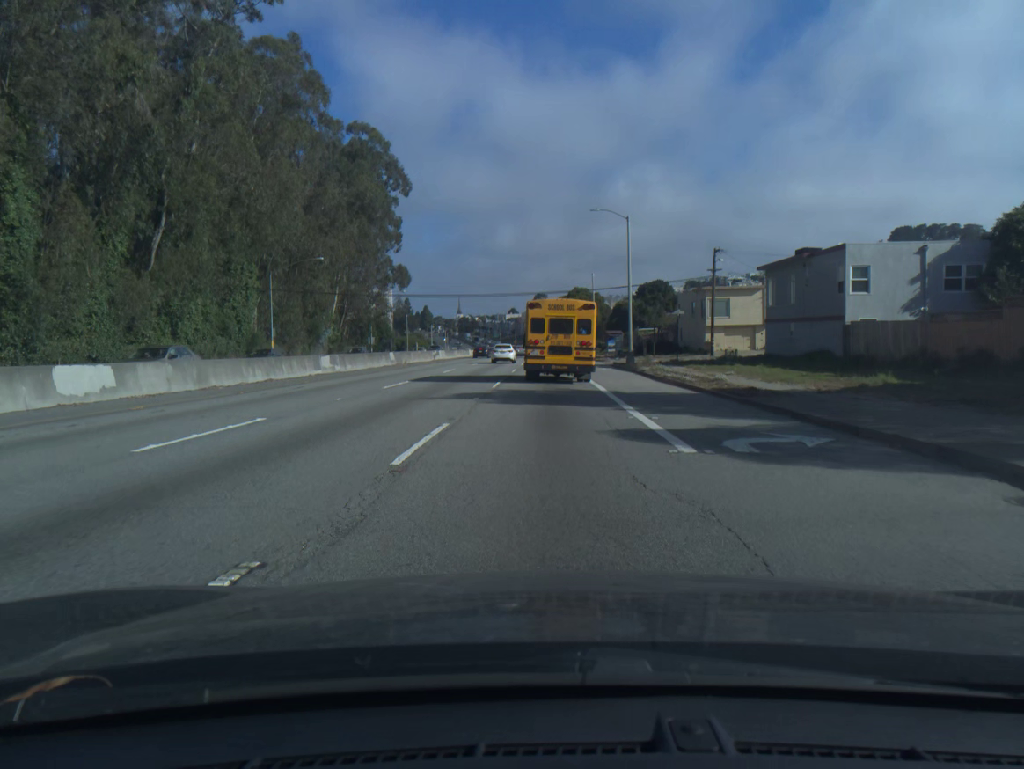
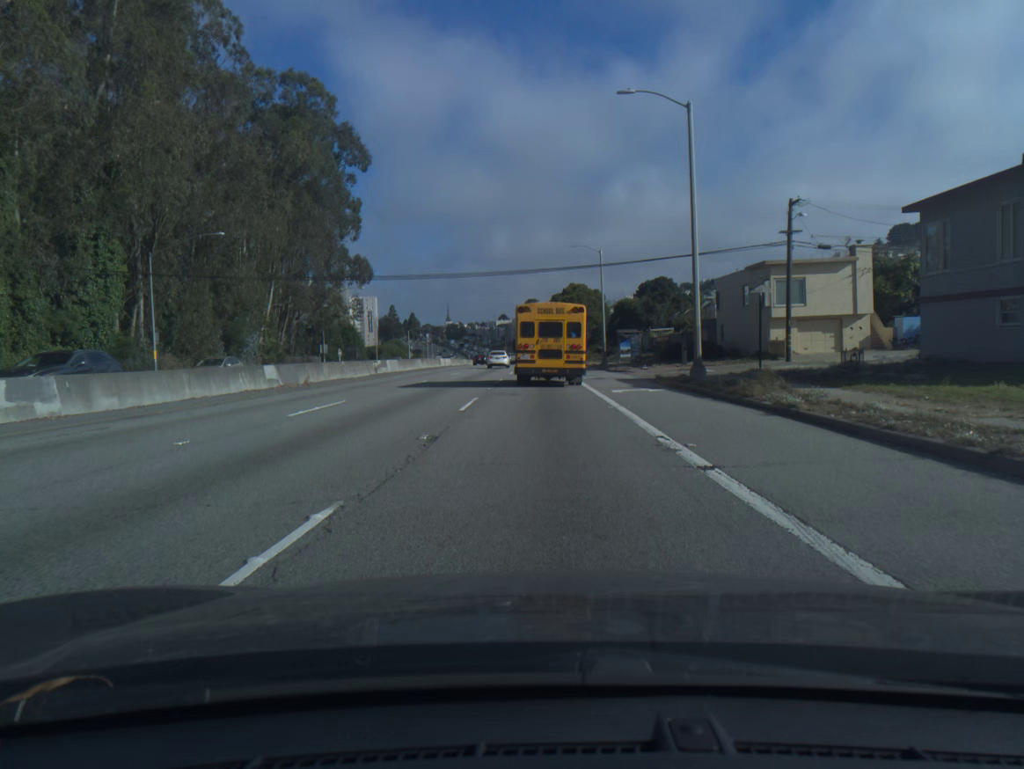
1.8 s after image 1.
(+0.1, +22.9) m; 0°
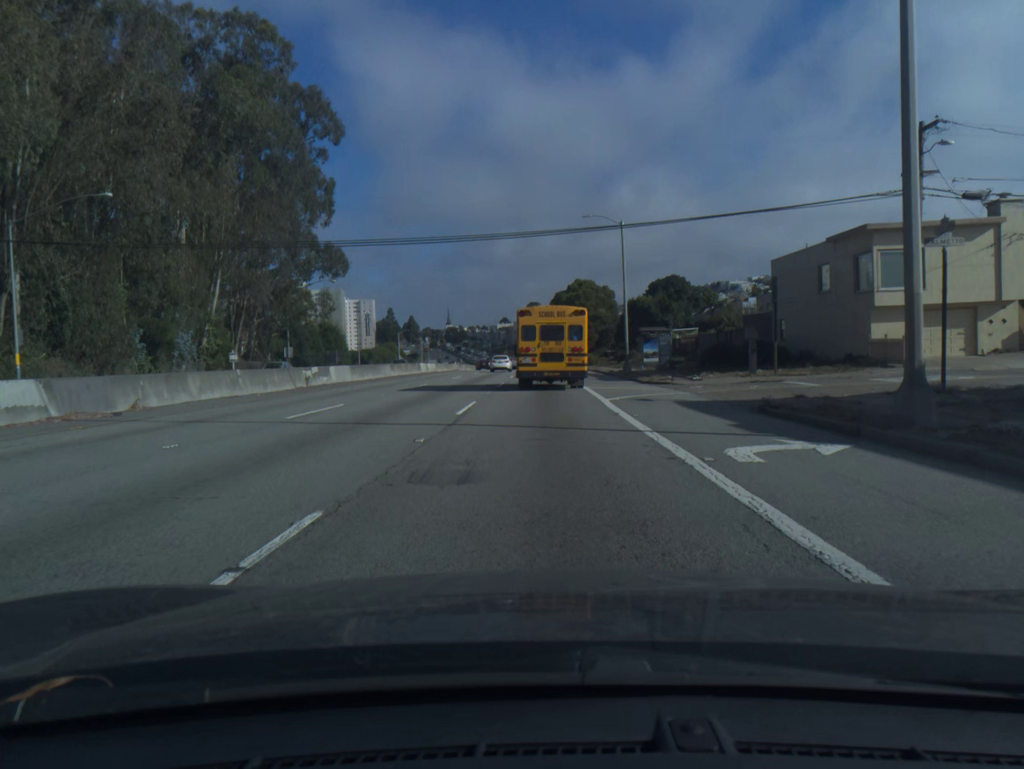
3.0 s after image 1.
(0.0, +15.0) m; 0°
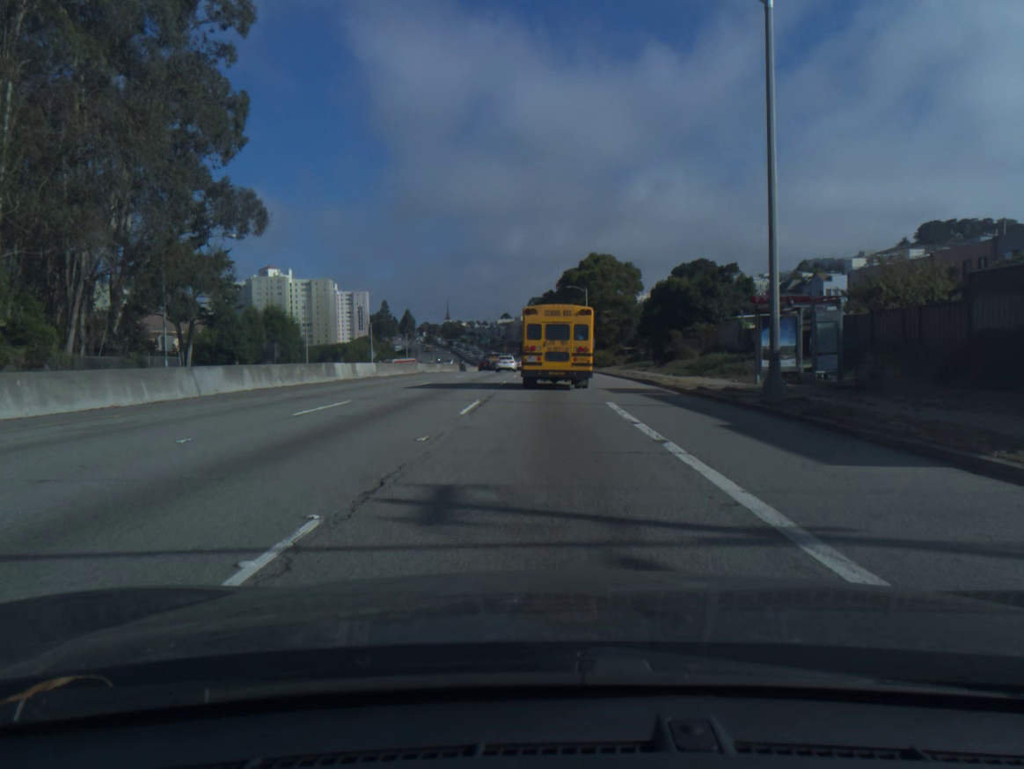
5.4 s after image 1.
(-0.1, +29.5) m; 0°
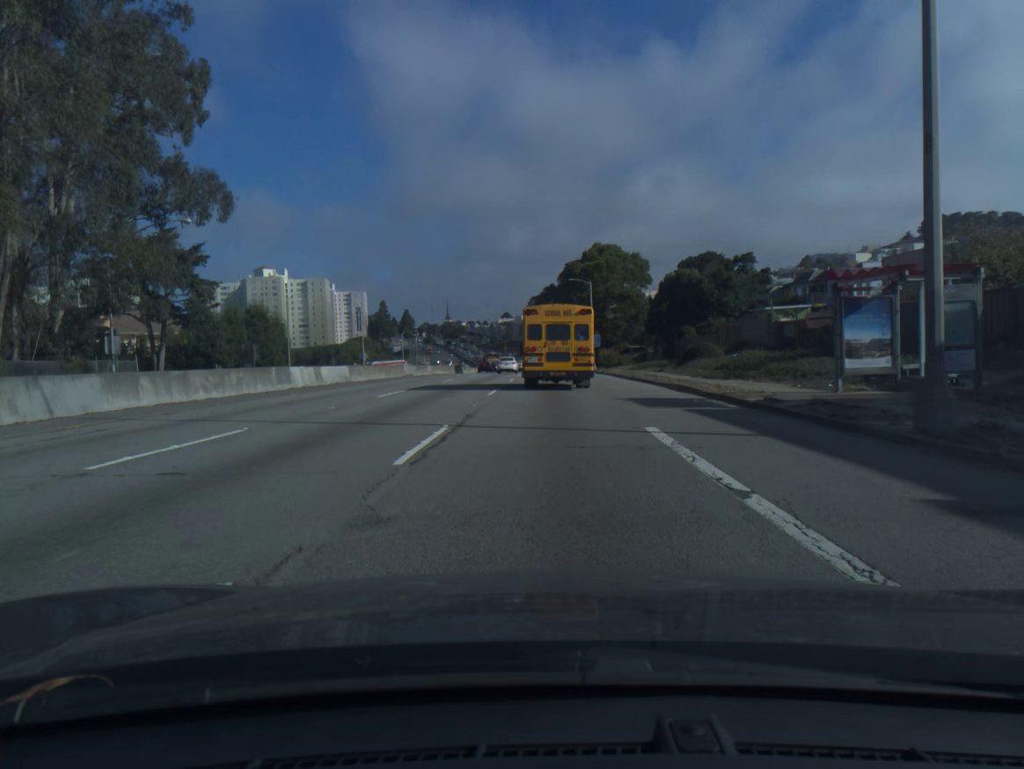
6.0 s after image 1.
(0.0, +7.3) m; 0°
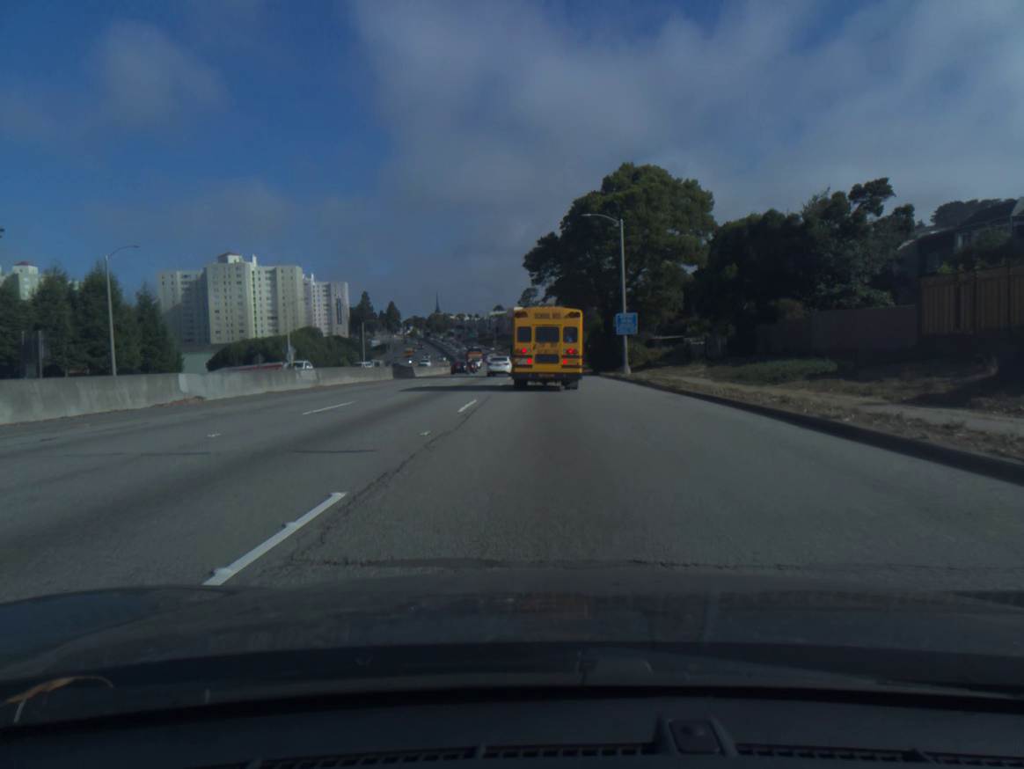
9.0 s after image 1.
(+0.1, +35.7) m; 0°
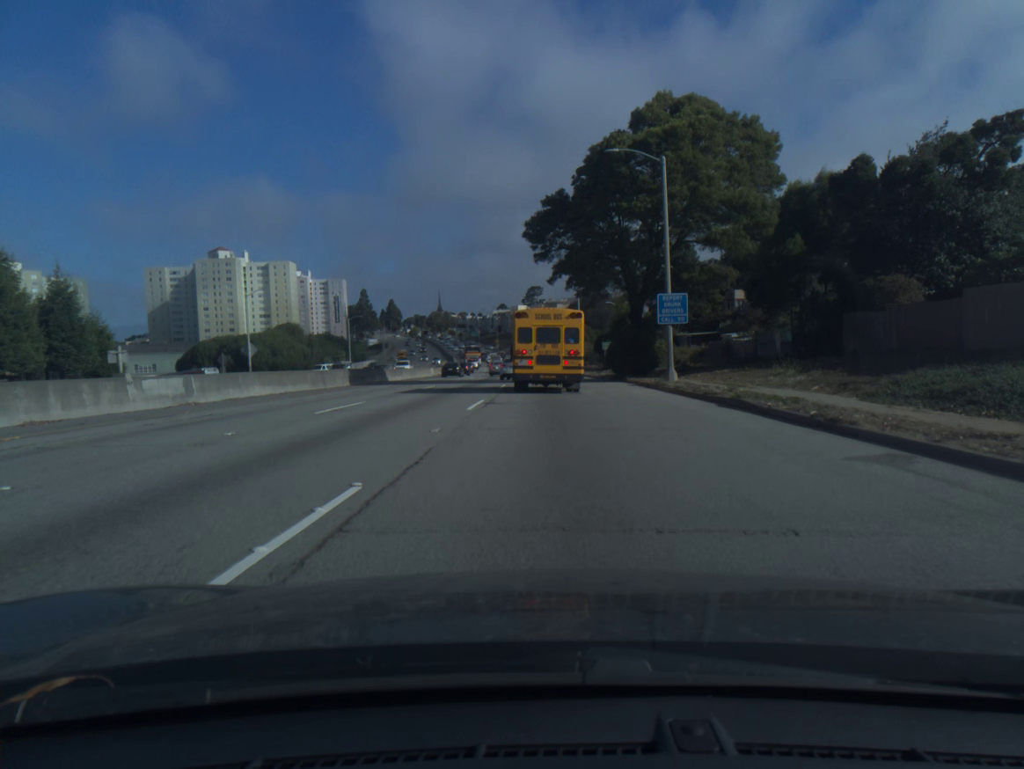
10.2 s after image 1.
(0.0, +14.3) m; 0°
